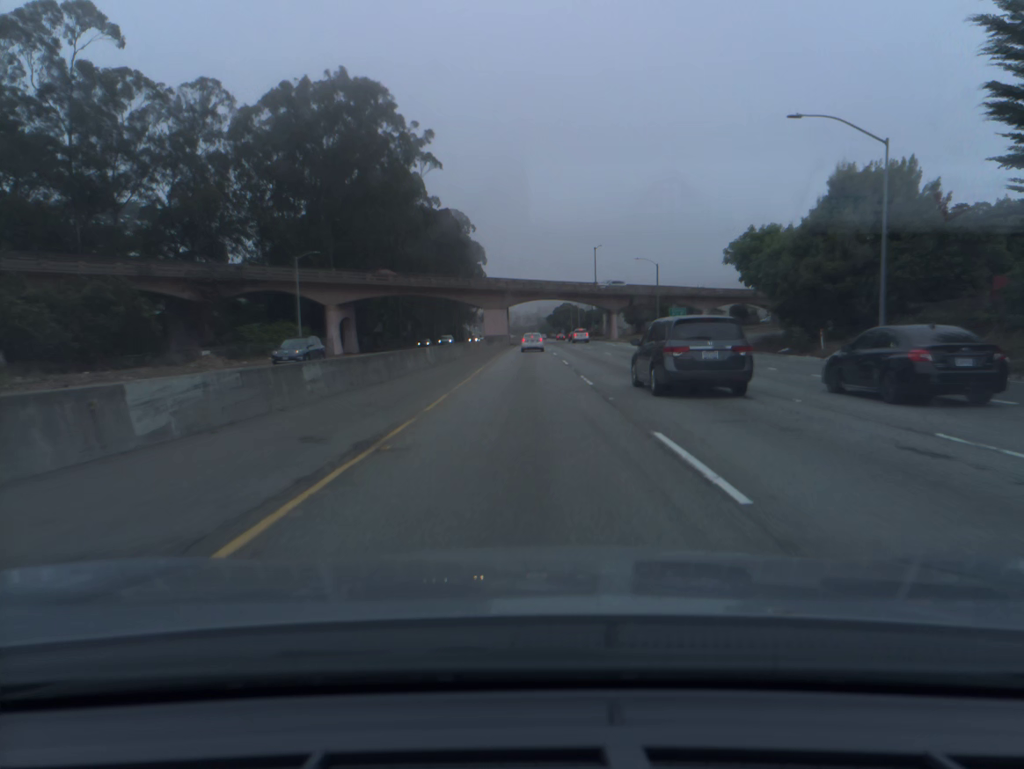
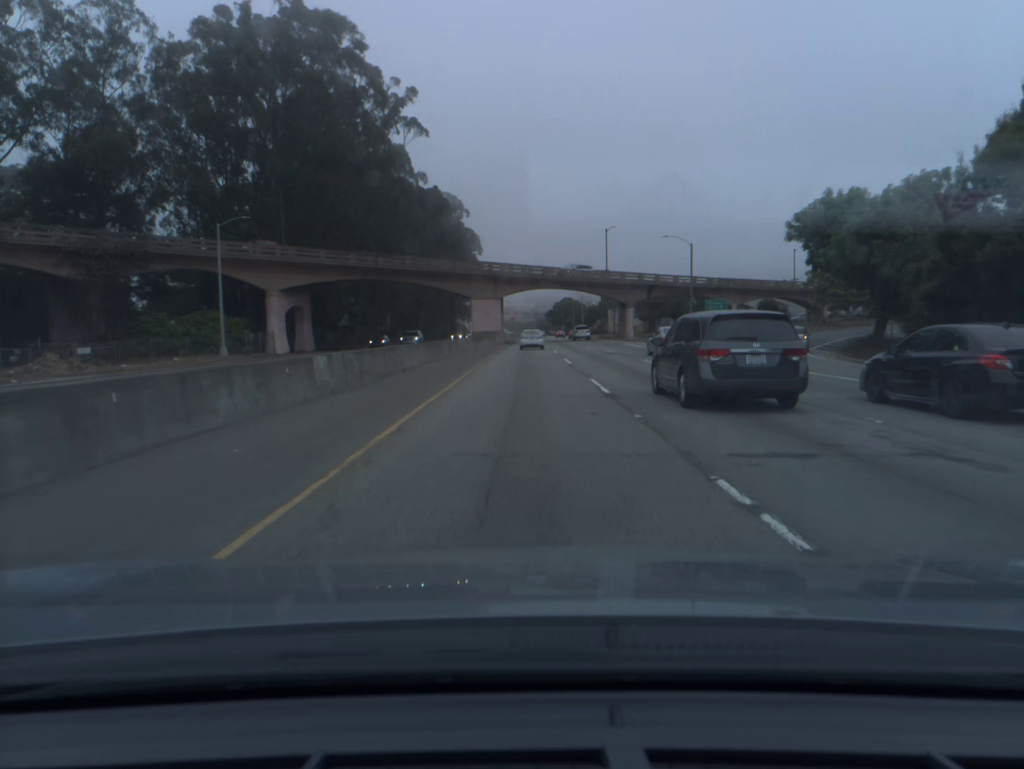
(0.0, +18.5) m; 0°
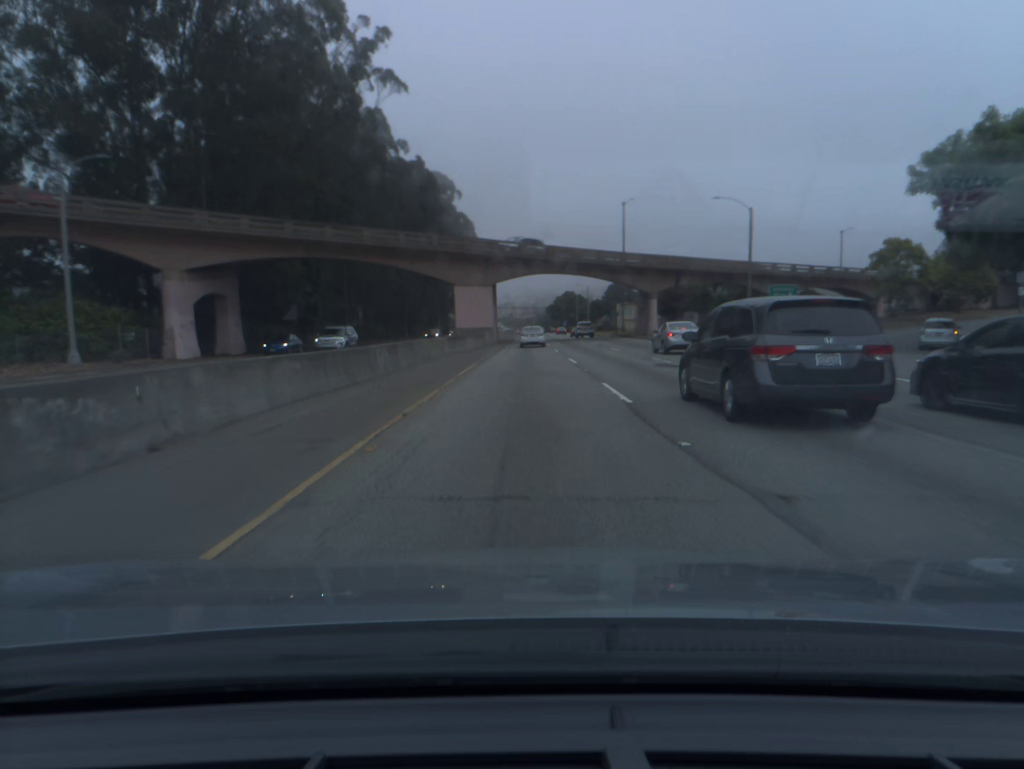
(0.0, +18.3) m; 0°
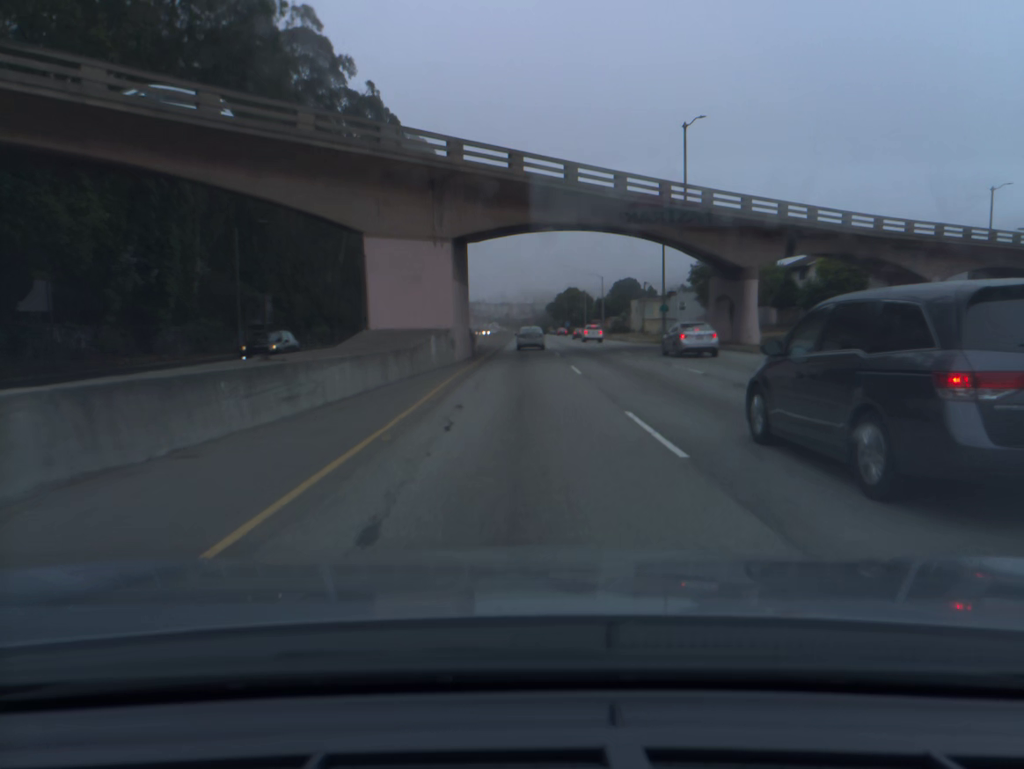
(+0.1, +35.2) m; 0°
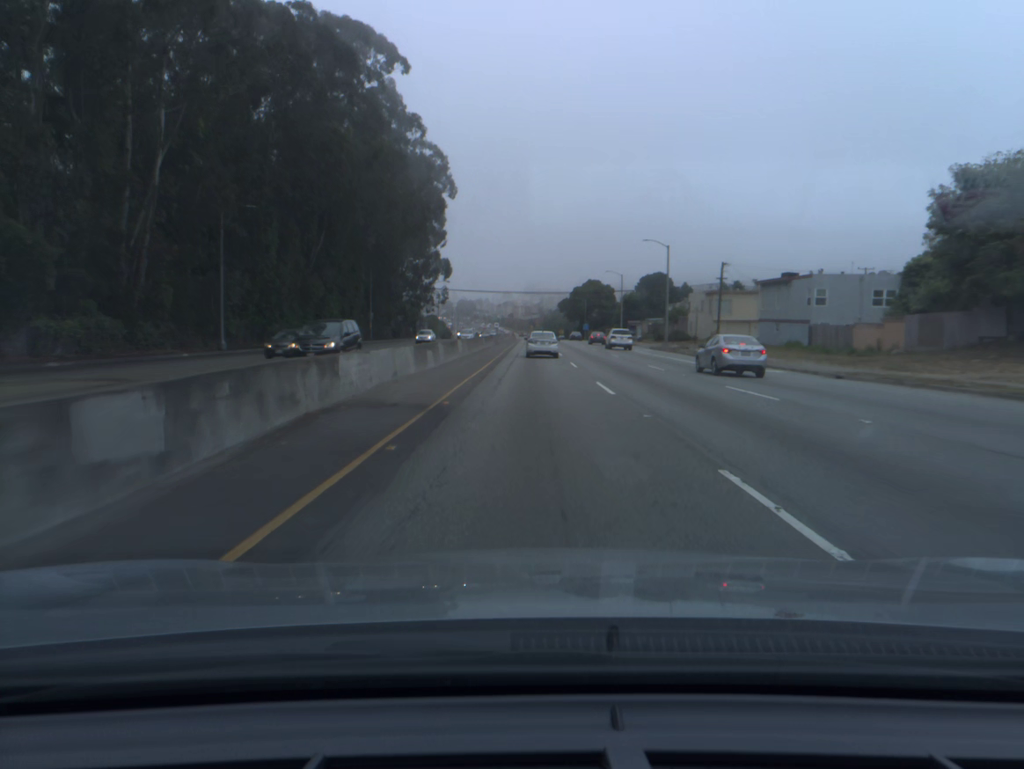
(-0.4, +49.5) m; 0°
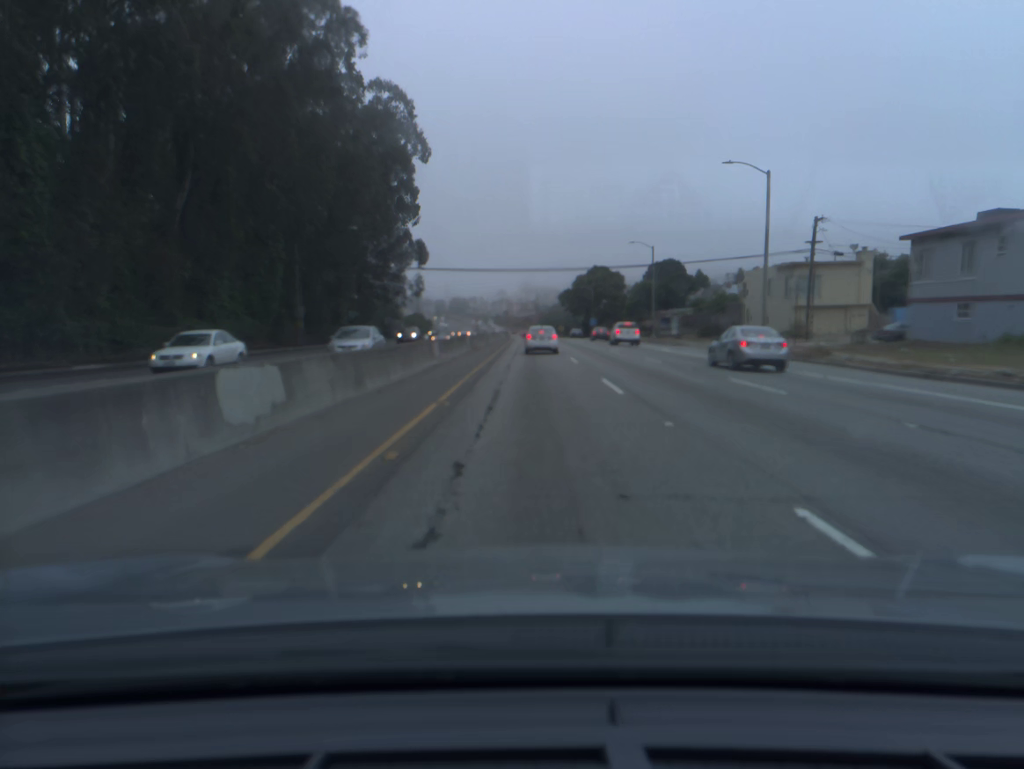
(0.0, +31.2) m; 0°
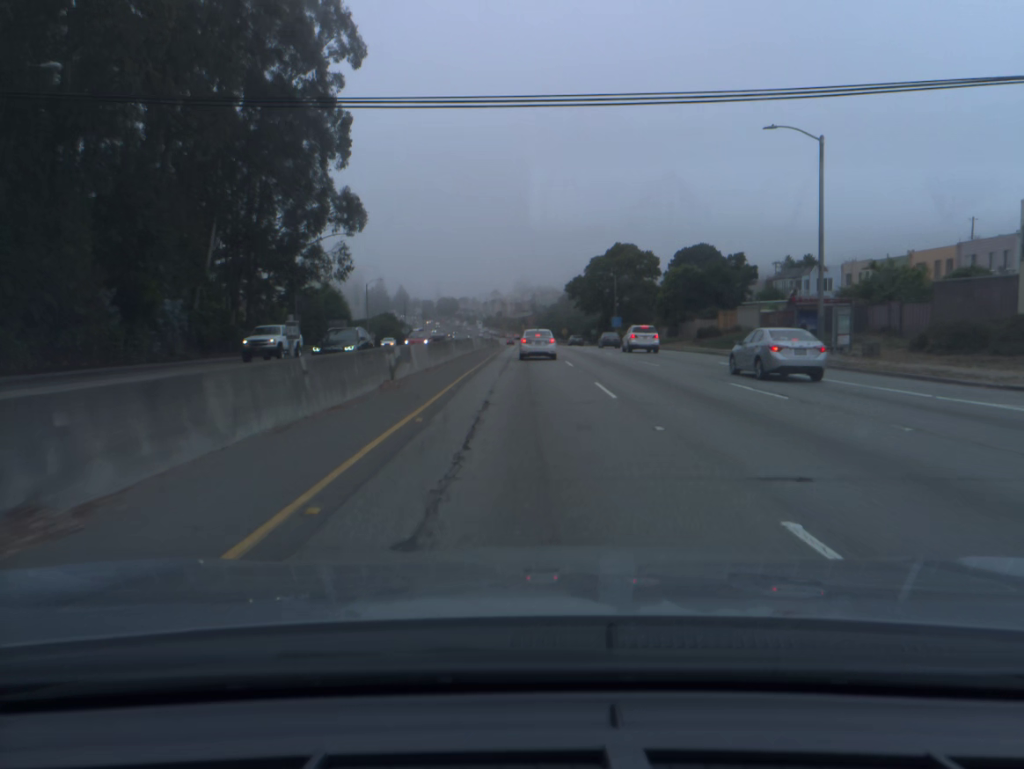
(+0.2, +44.7) m; 0°
